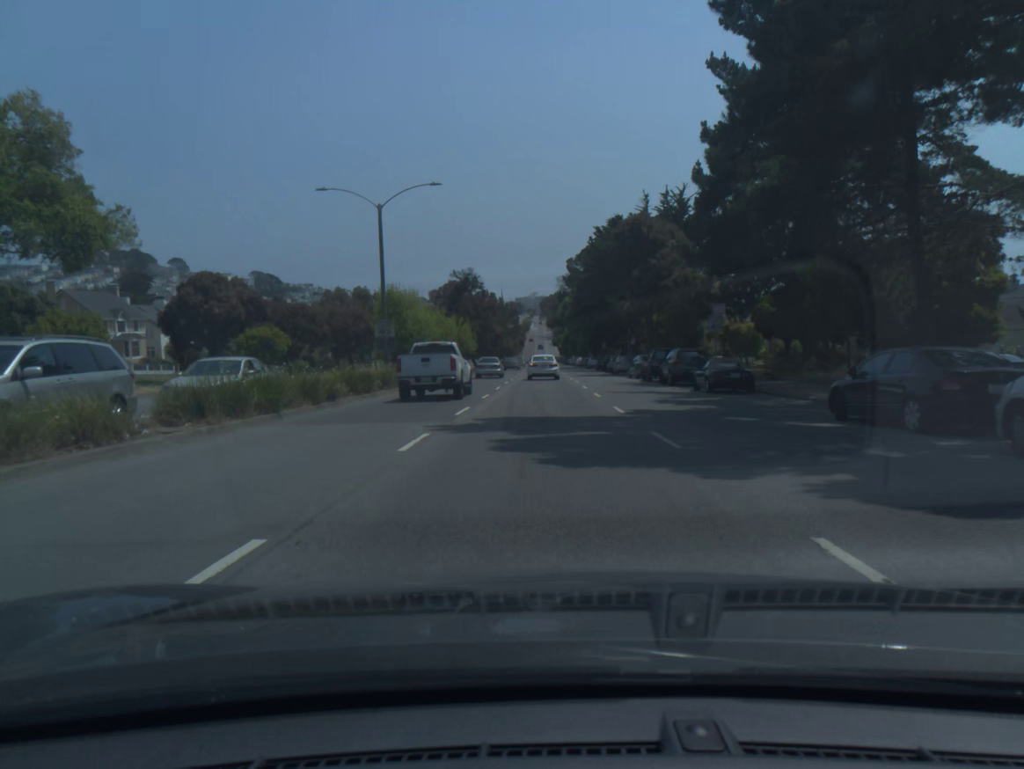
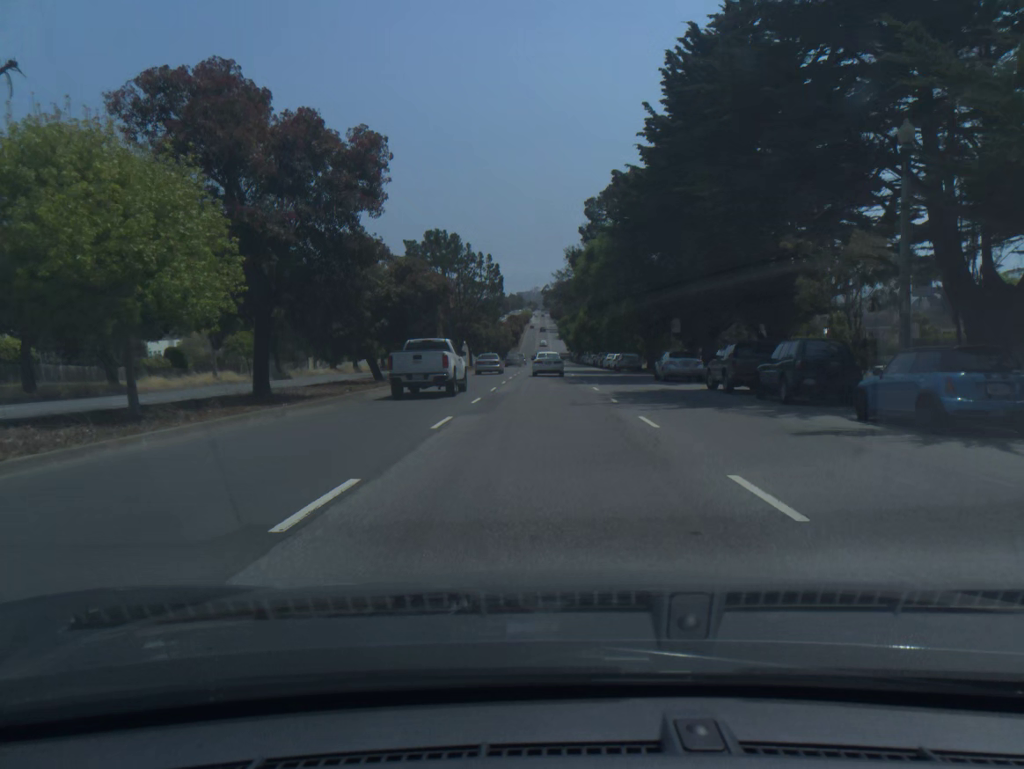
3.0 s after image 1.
(-0.3, +56.0) m; 0°
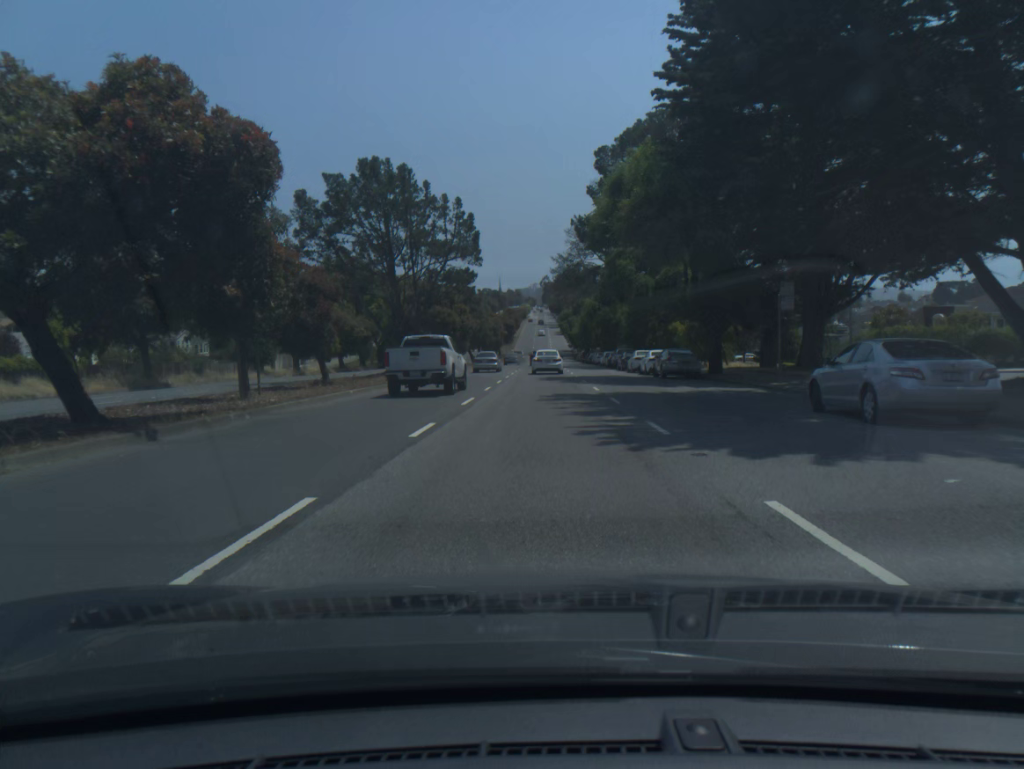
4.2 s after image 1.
(0.0, +23.5) m; 0°
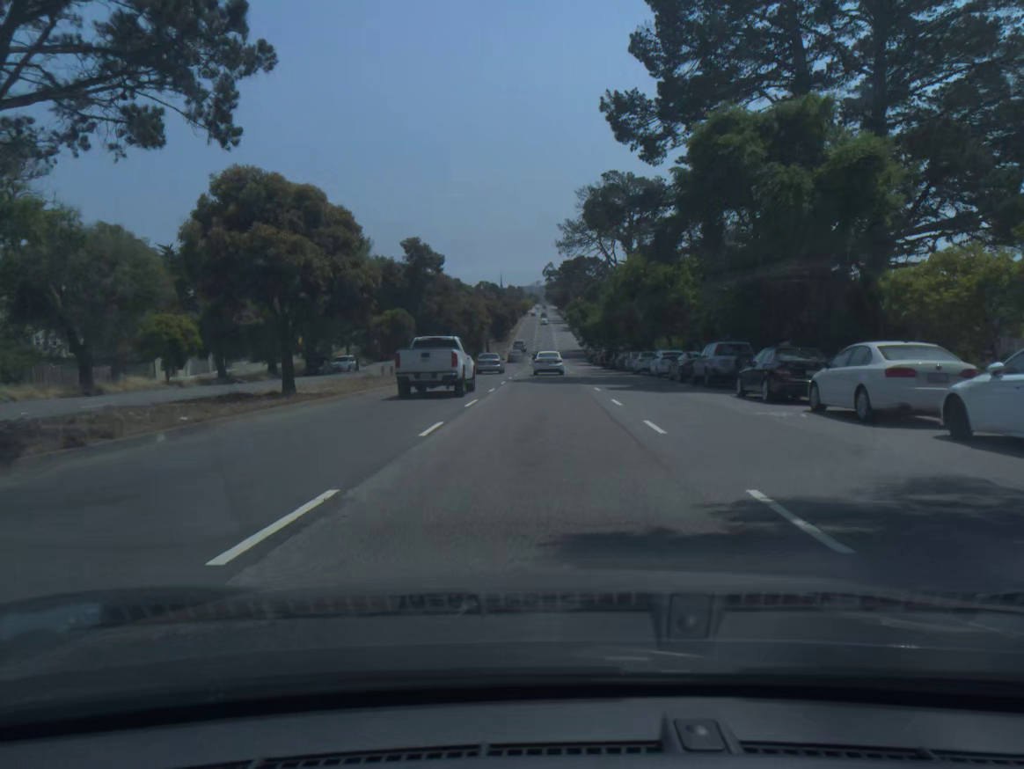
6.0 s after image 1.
(0.0, +35.9) m; 0°
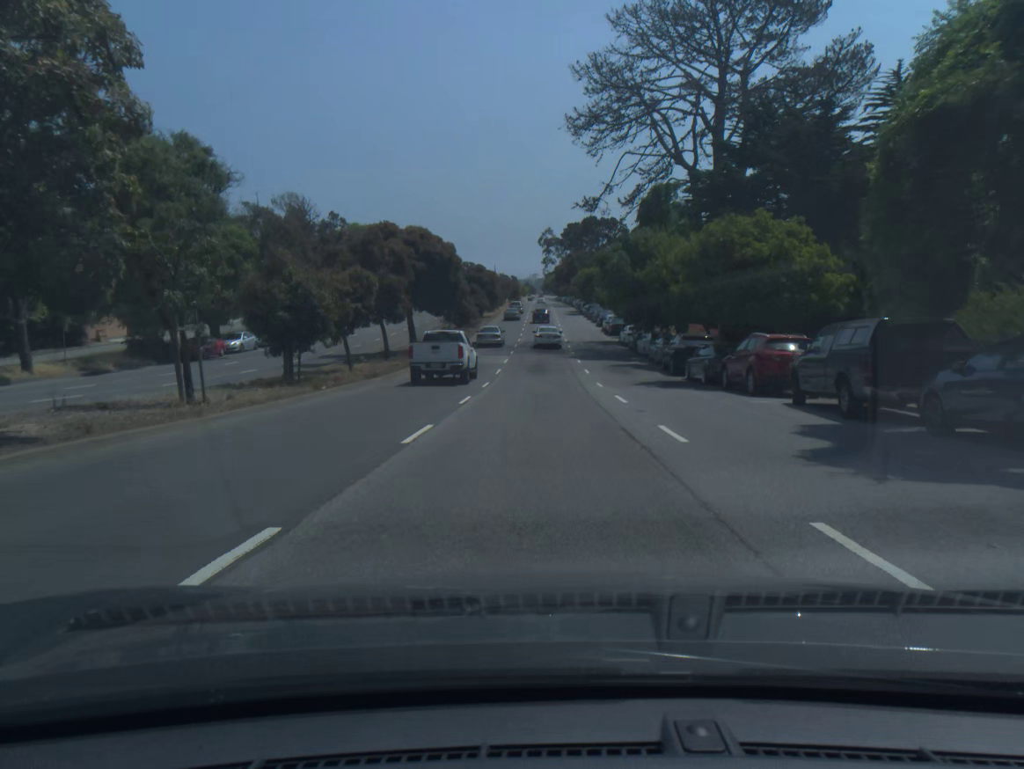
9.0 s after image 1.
(+0.1, +59.7) m; 0°
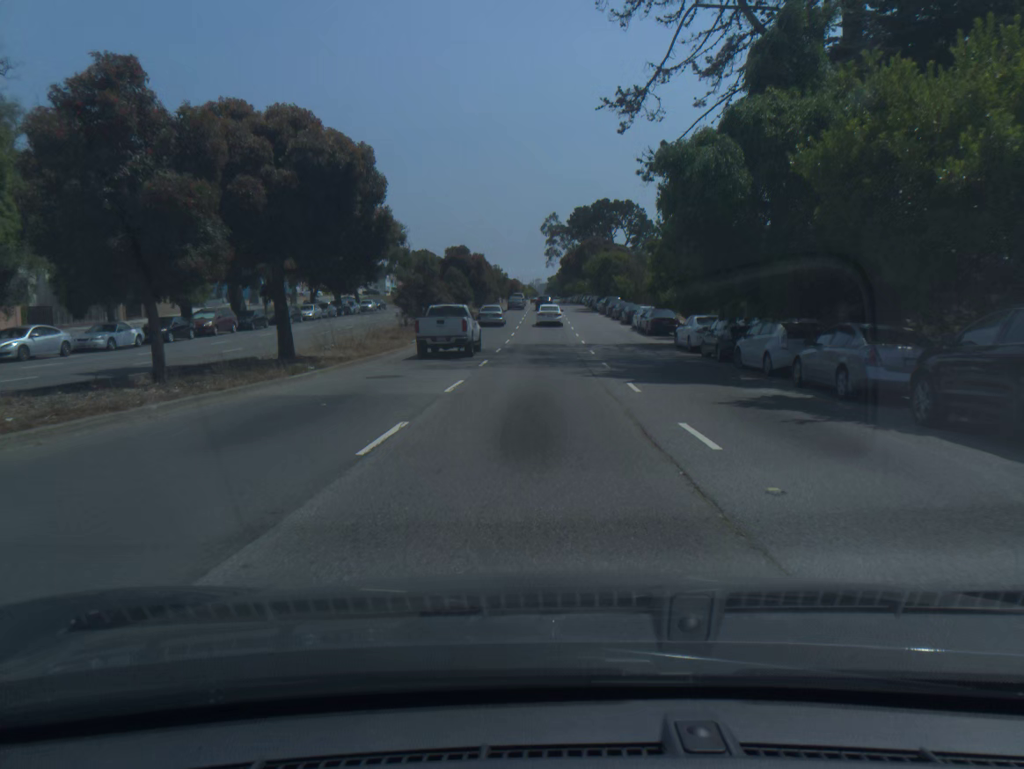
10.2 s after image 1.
(0.0, +23.8) m; 0°
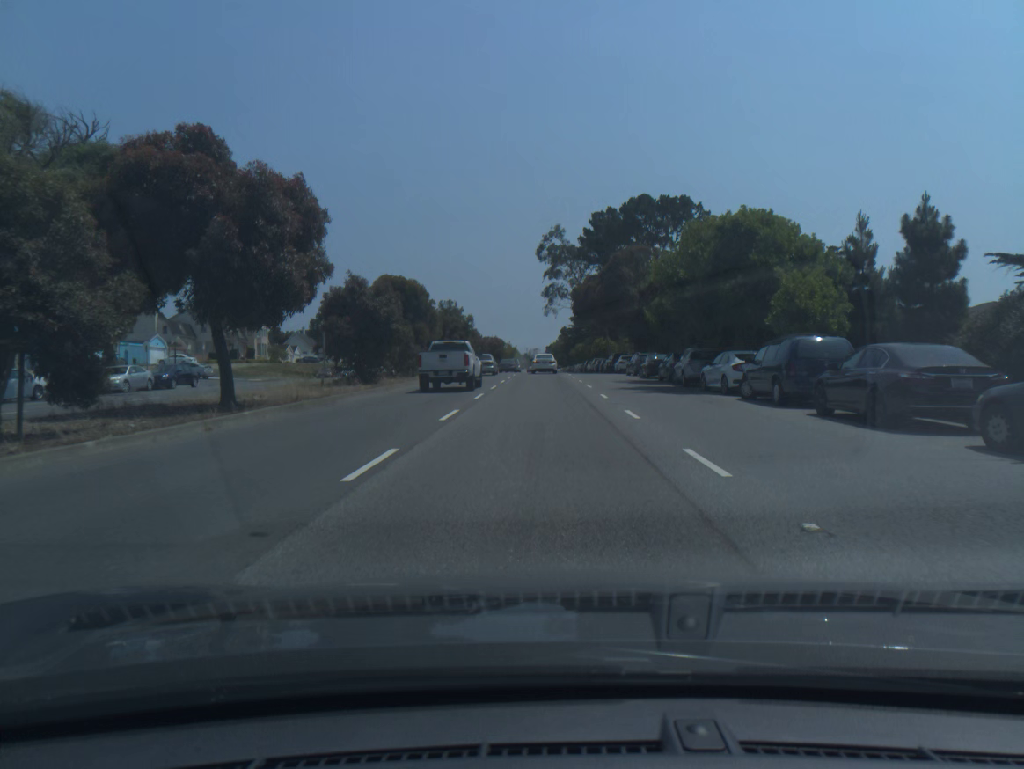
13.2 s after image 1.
(+0.1, +58.2) m; 0°
